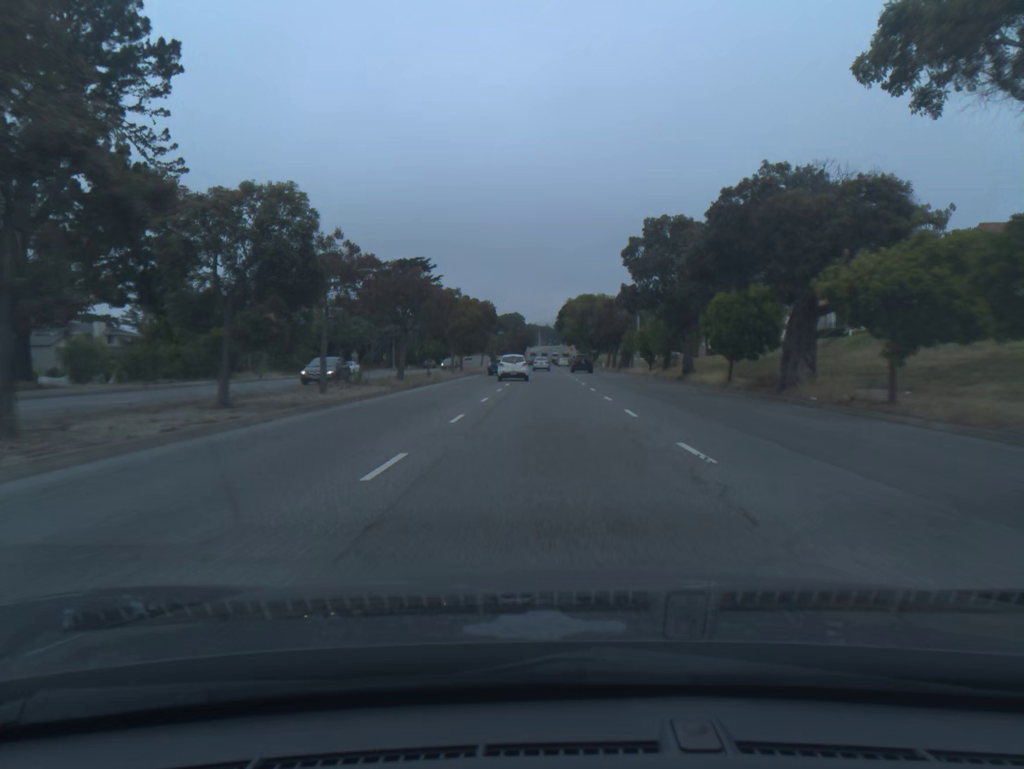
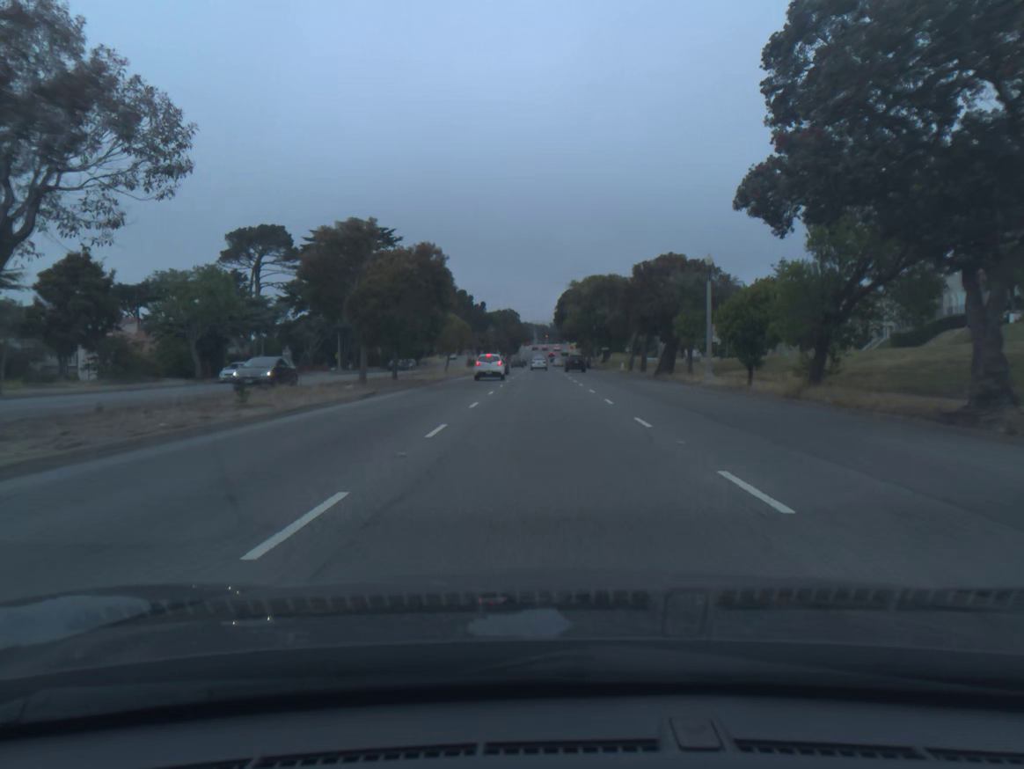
(+0.1, +31.3) m; 0°
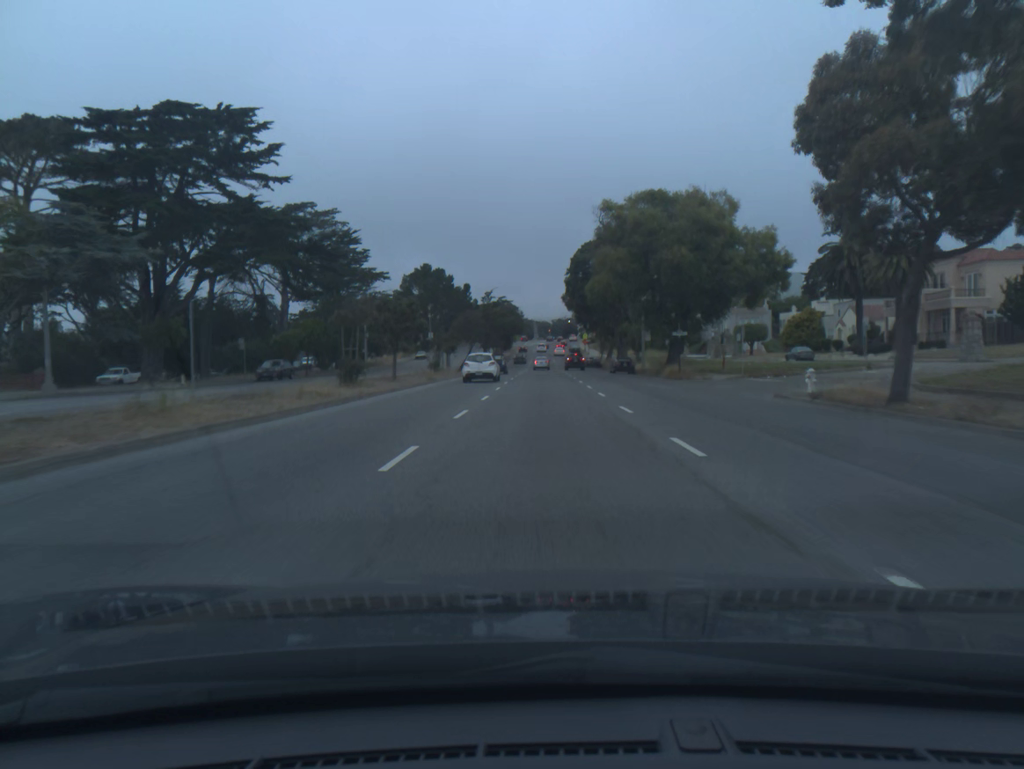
(-0.2, +54.7) m; 0°
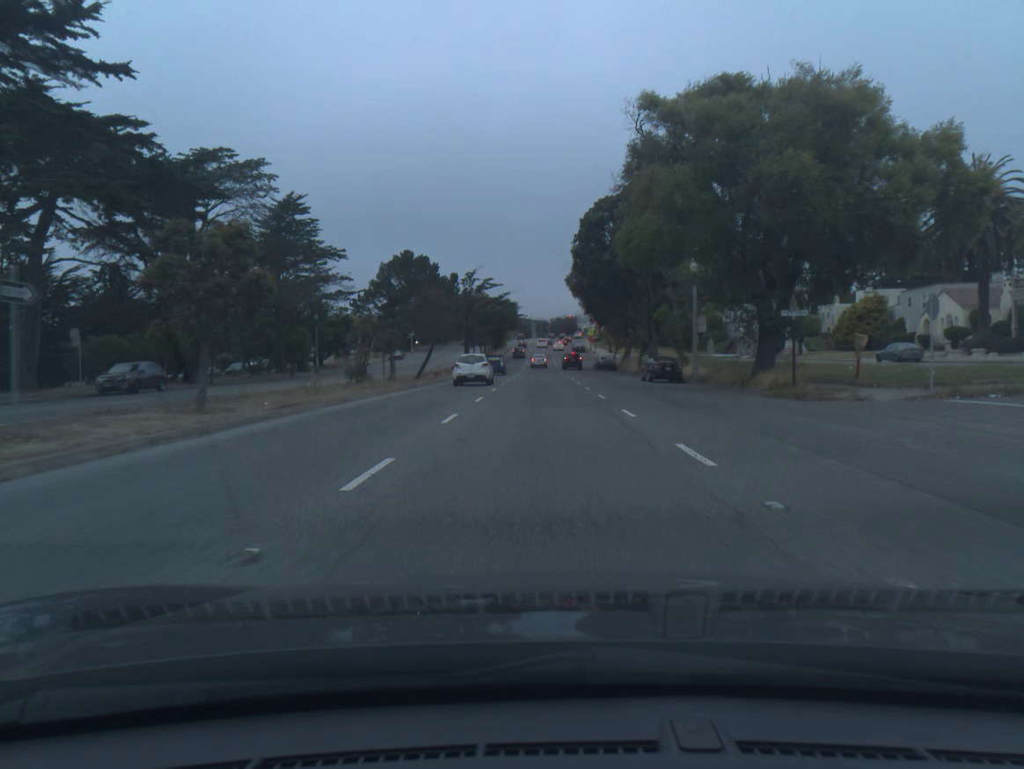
(0.0, +22.3) m; 0°
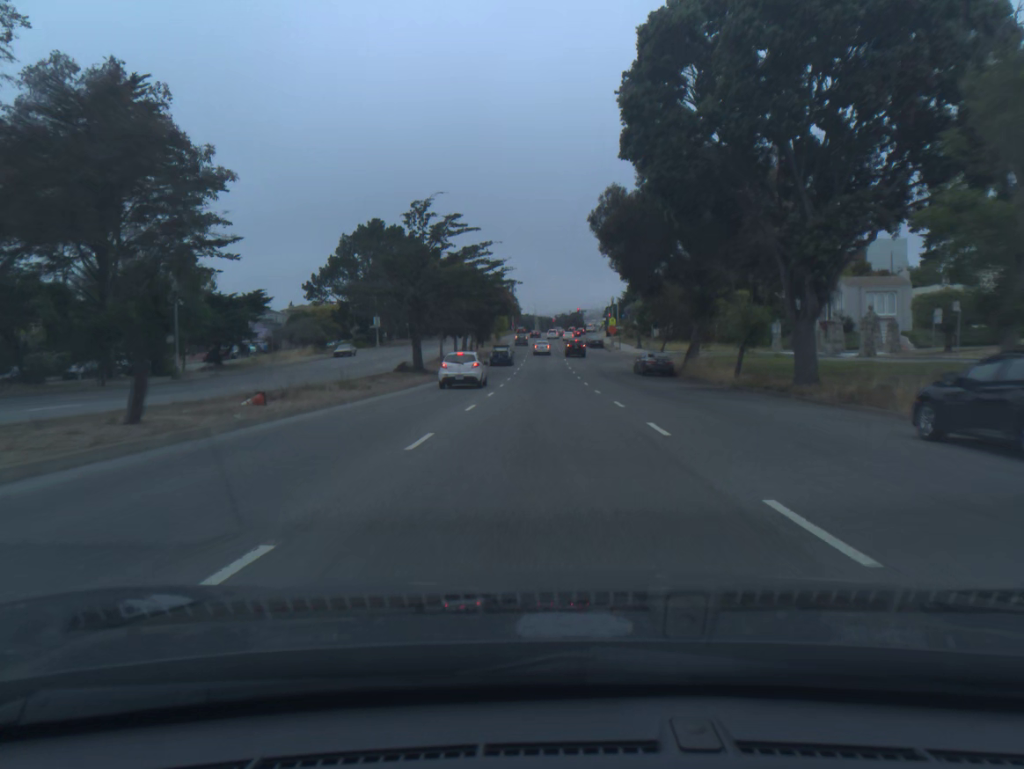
(-0.1, +33.4) m; 0°
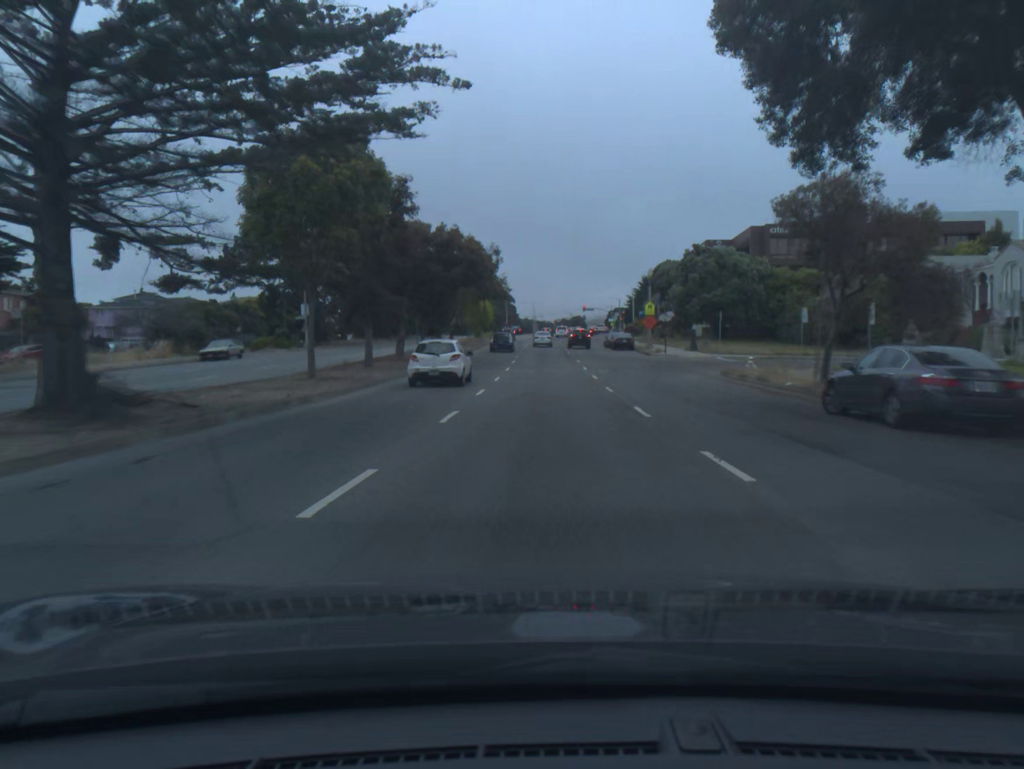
(0.0, +33.4) m; 0°
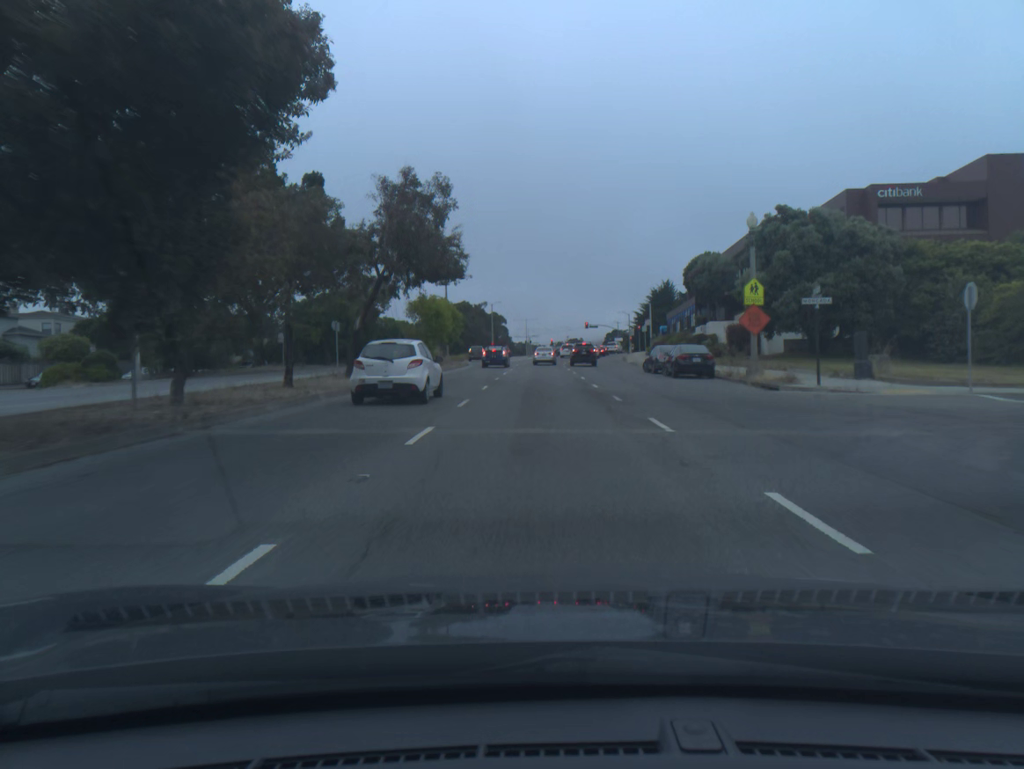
(+0.1, +32.0) m; +1°
